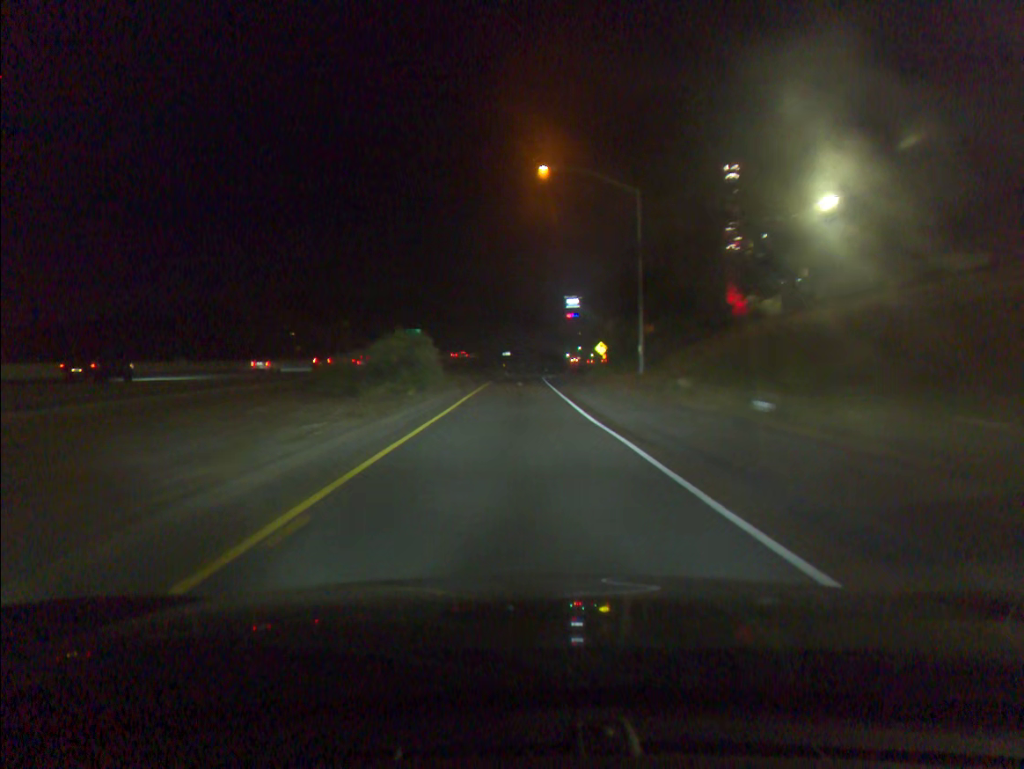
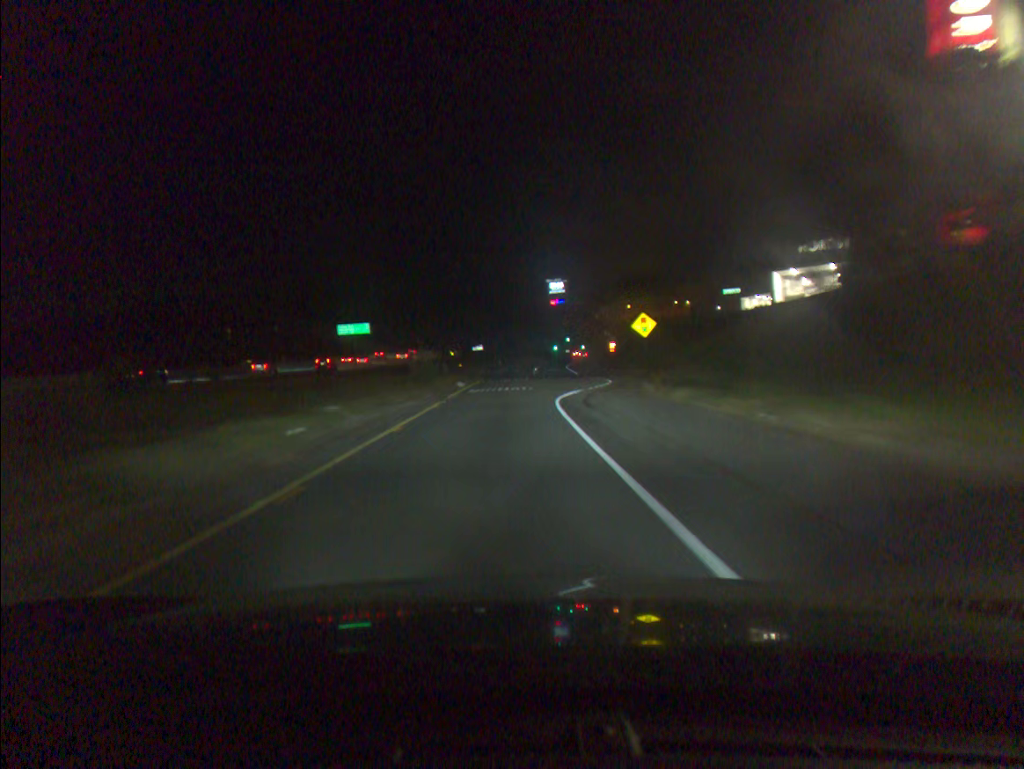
(+0.6, +48.5) m; +1°
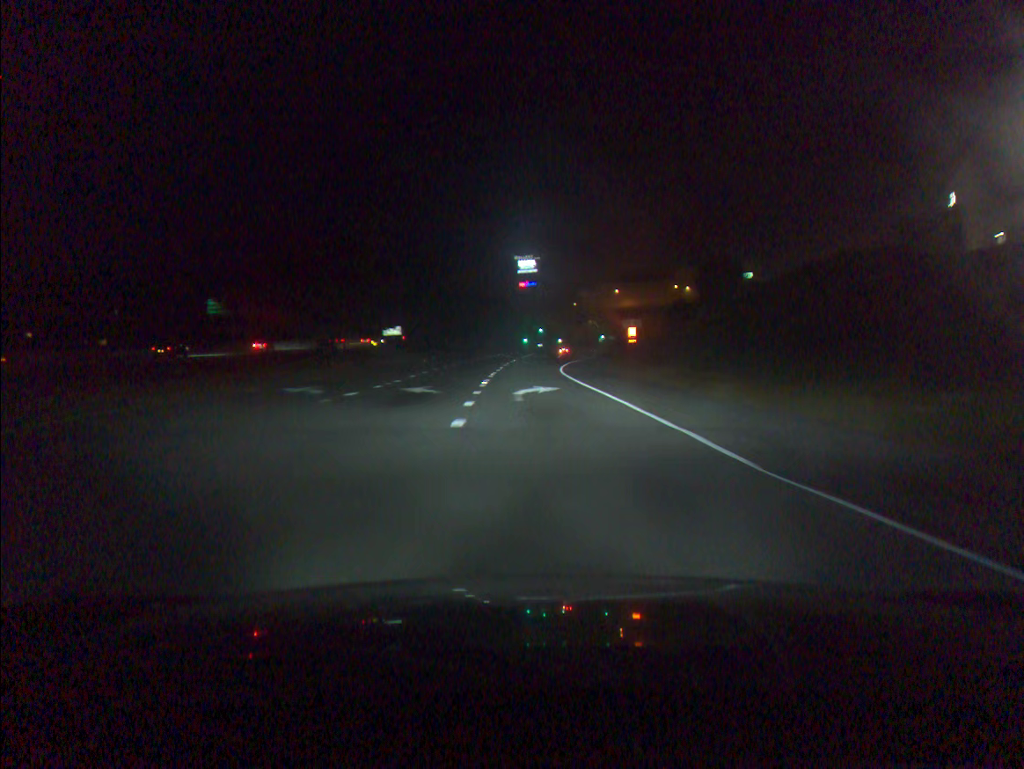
(+1.8, +57.3) m; +3°
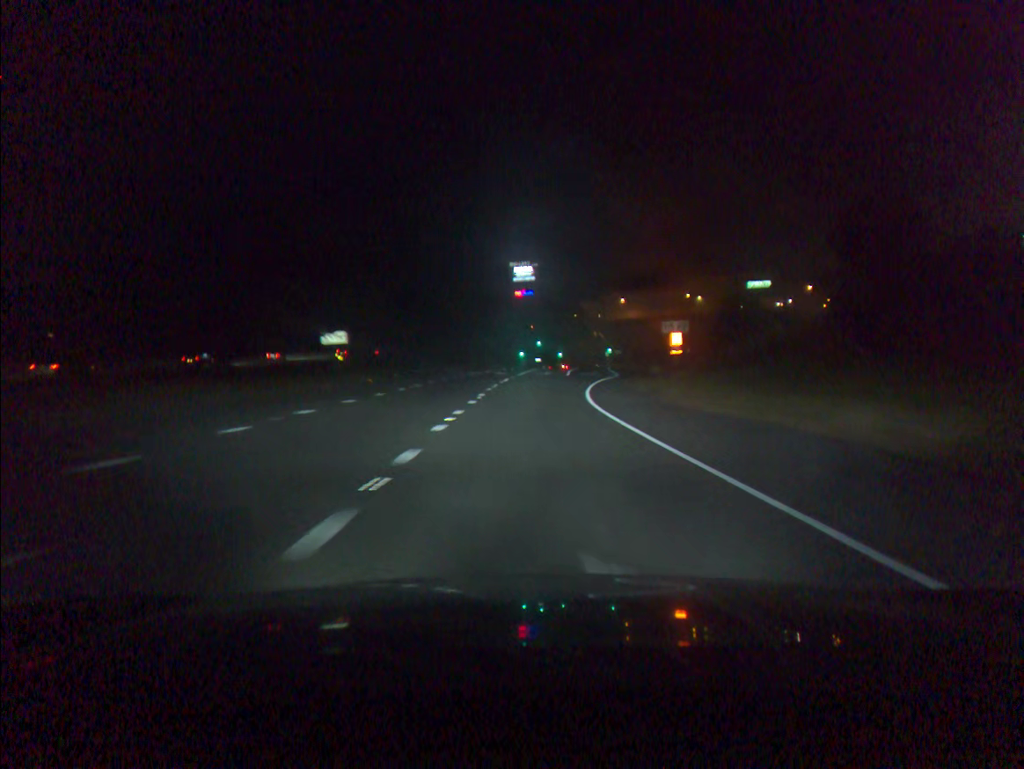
(0.0, +21.8) m; 0°
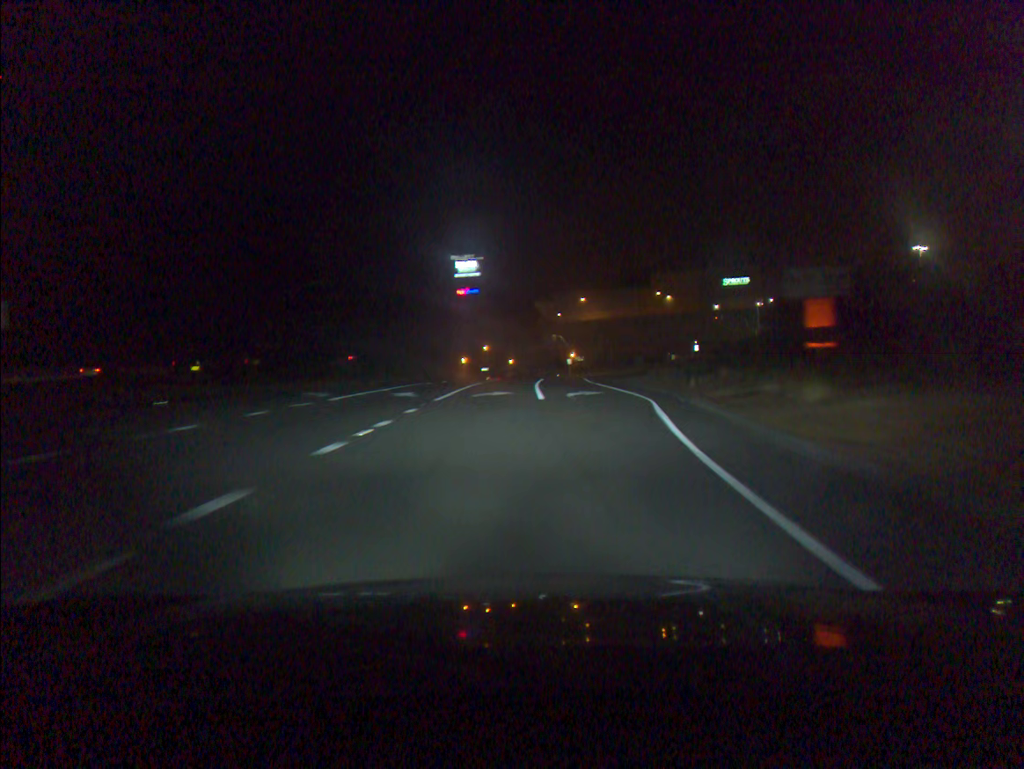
(+0.9, +30.6) m; +4°
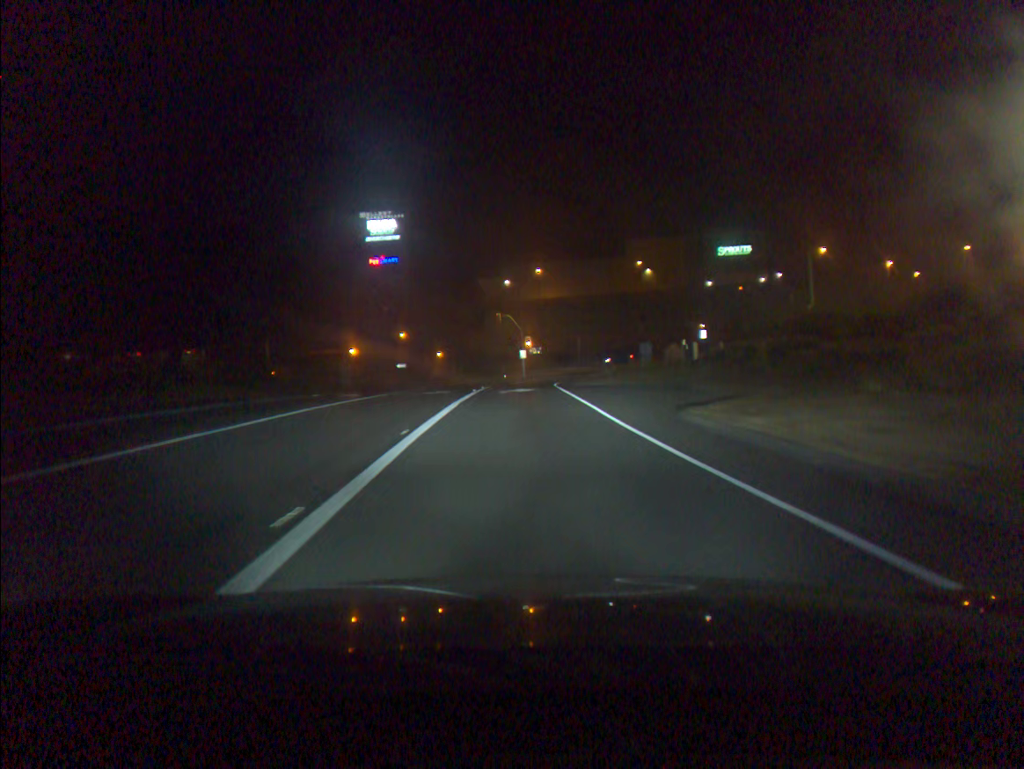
(+2.2, +45.6) m; +4°
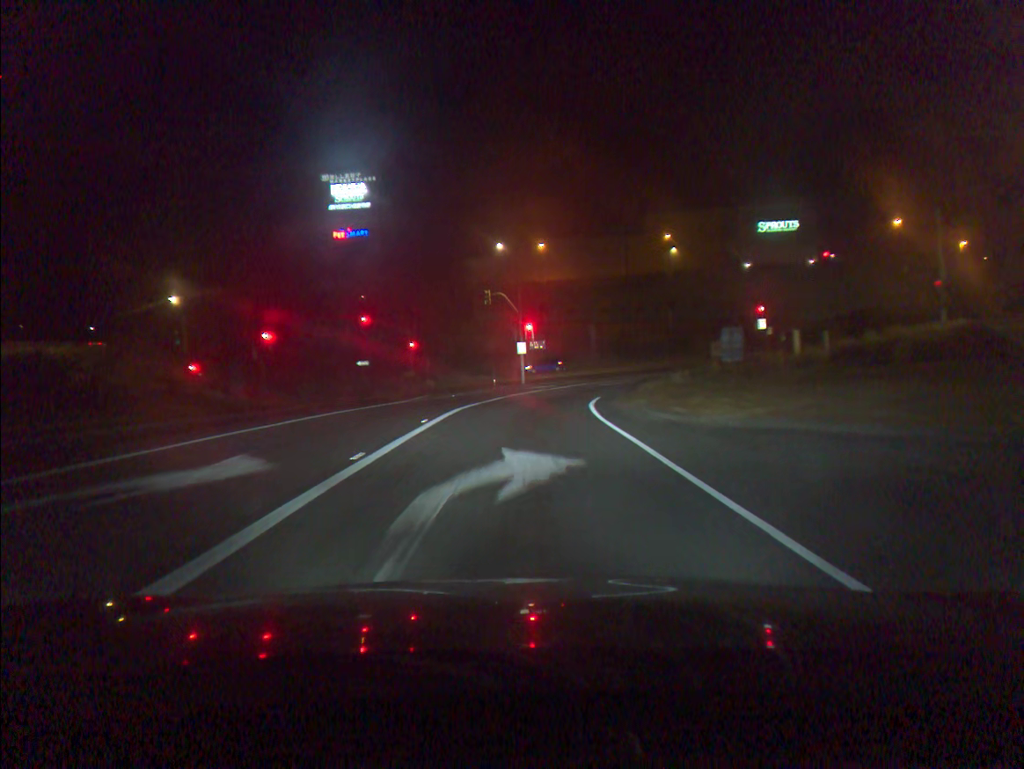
(0.0, +24.8) m; 0°
